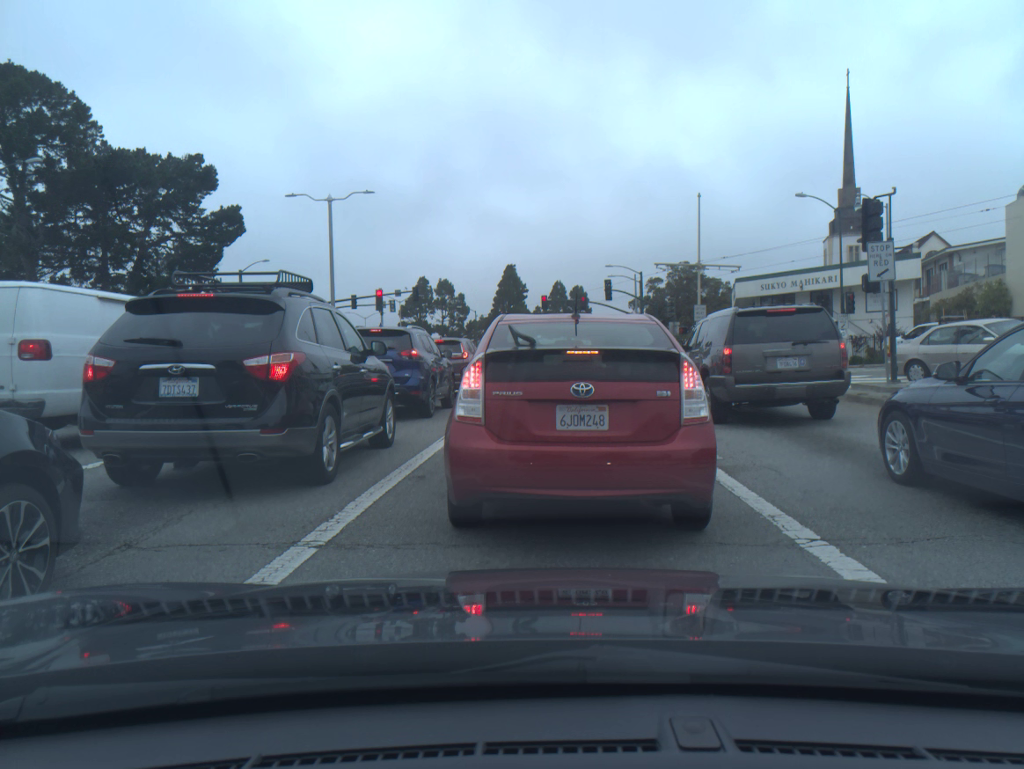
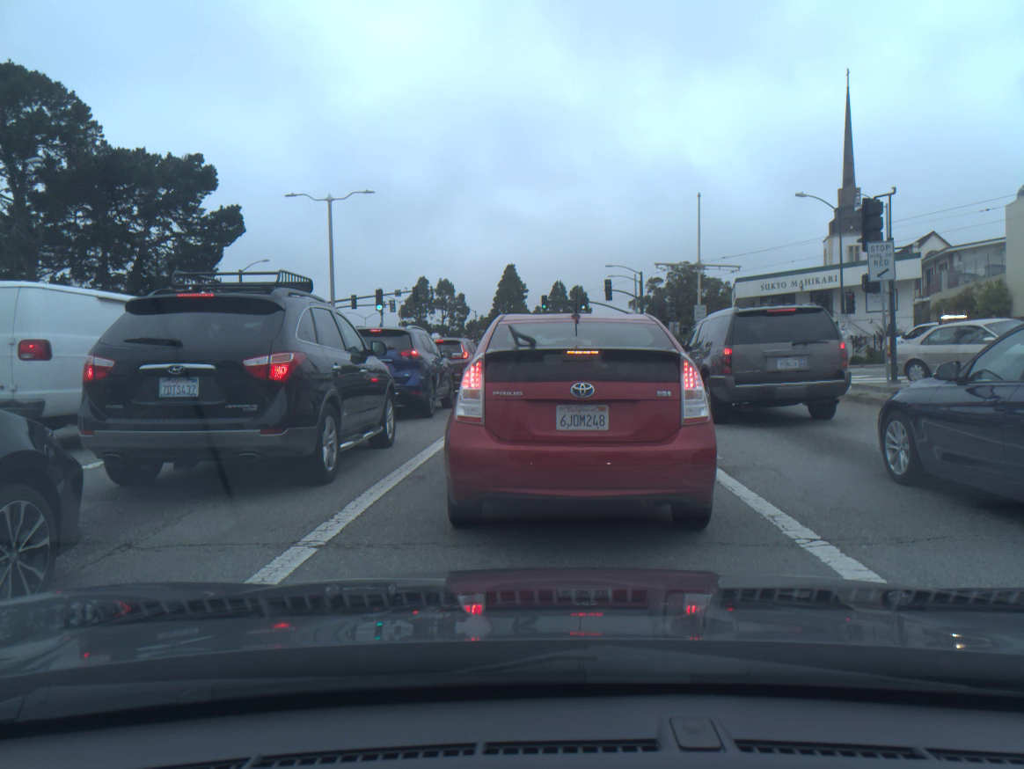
(0.0, 0.0) m; 0°
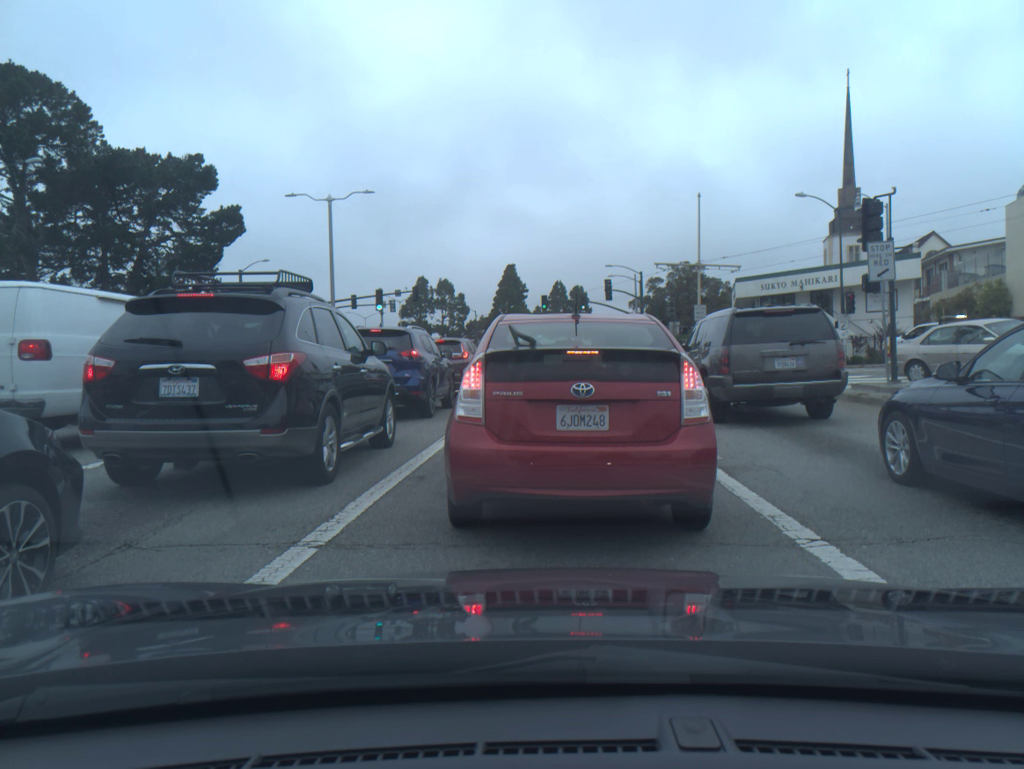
(0.0, 0.0) m; 0°
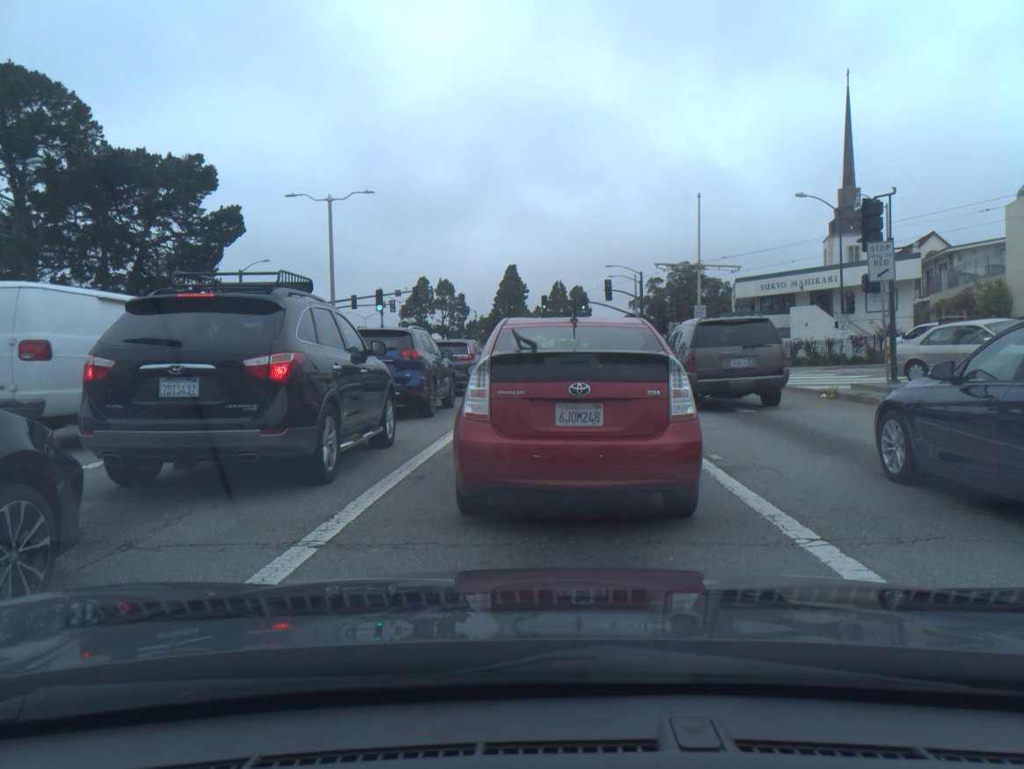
(0.0, 0.0) m; 0°
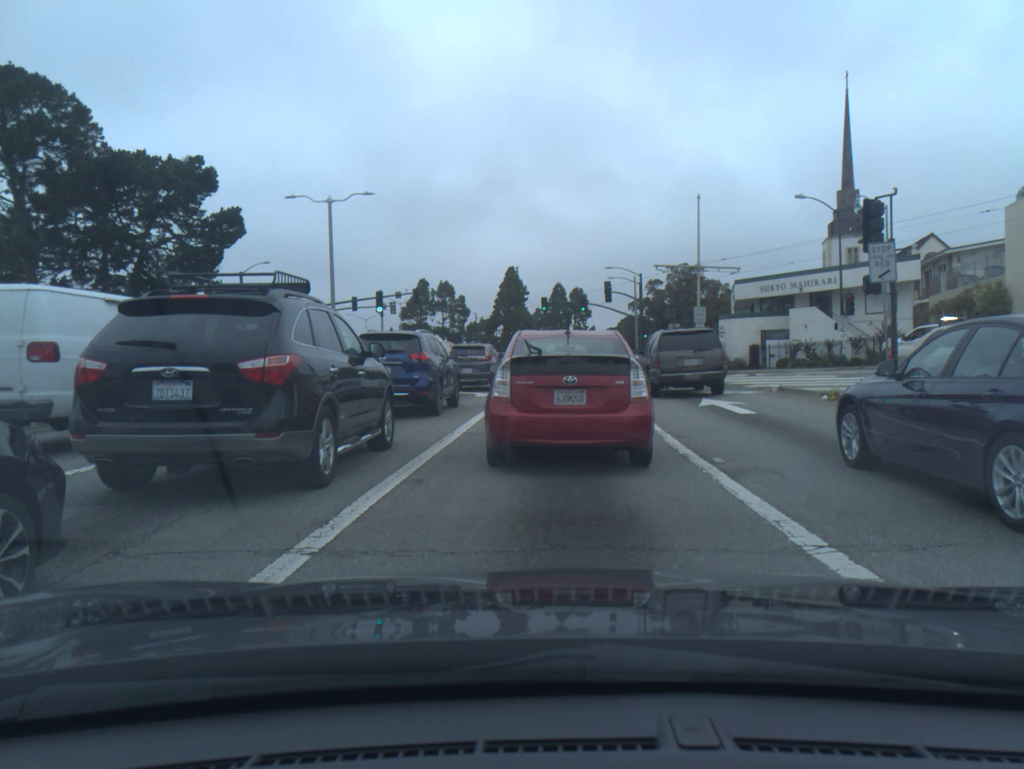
(0.0, +0.1) m; 0°
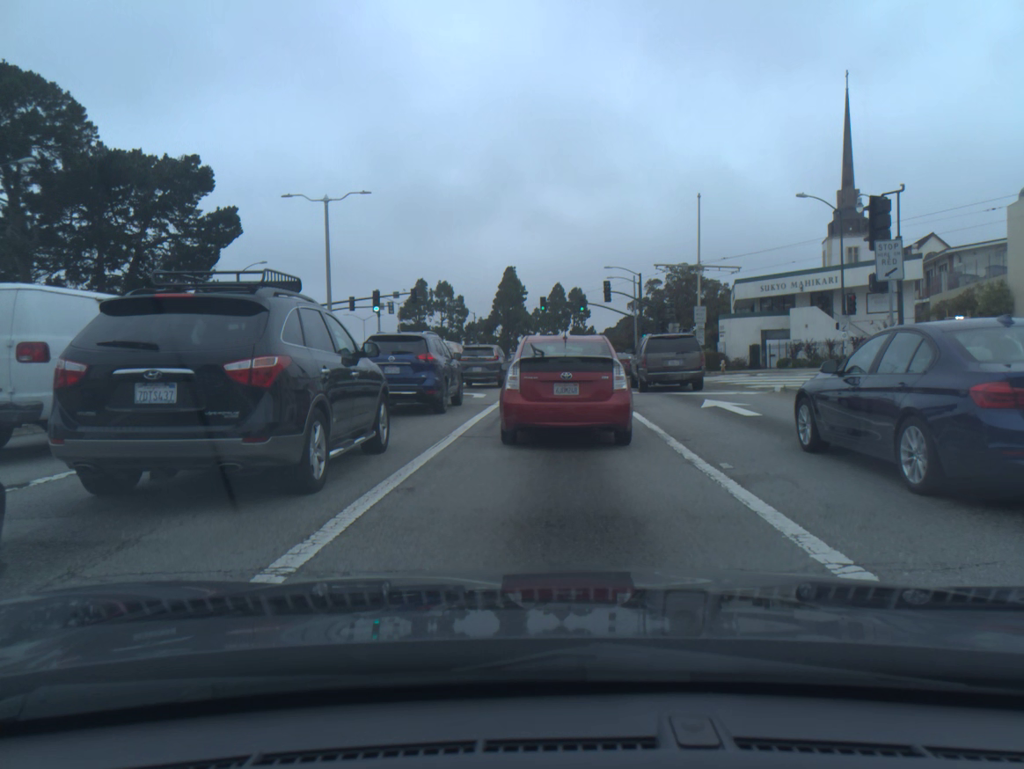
(0.0, +0.4) m; 0°
